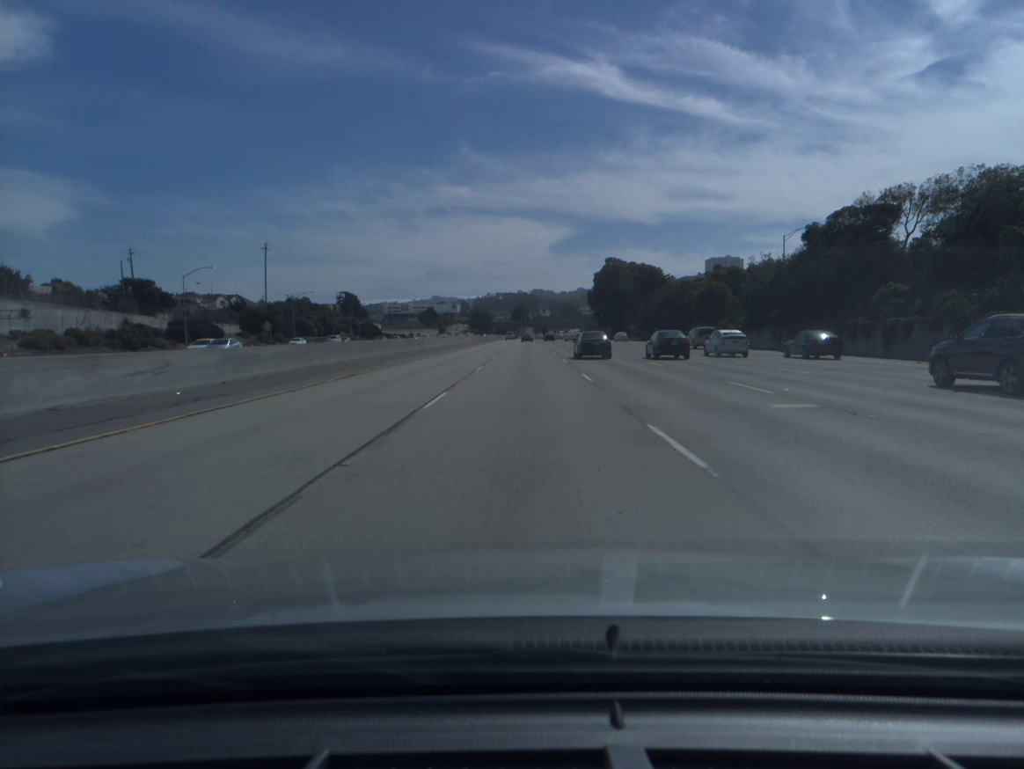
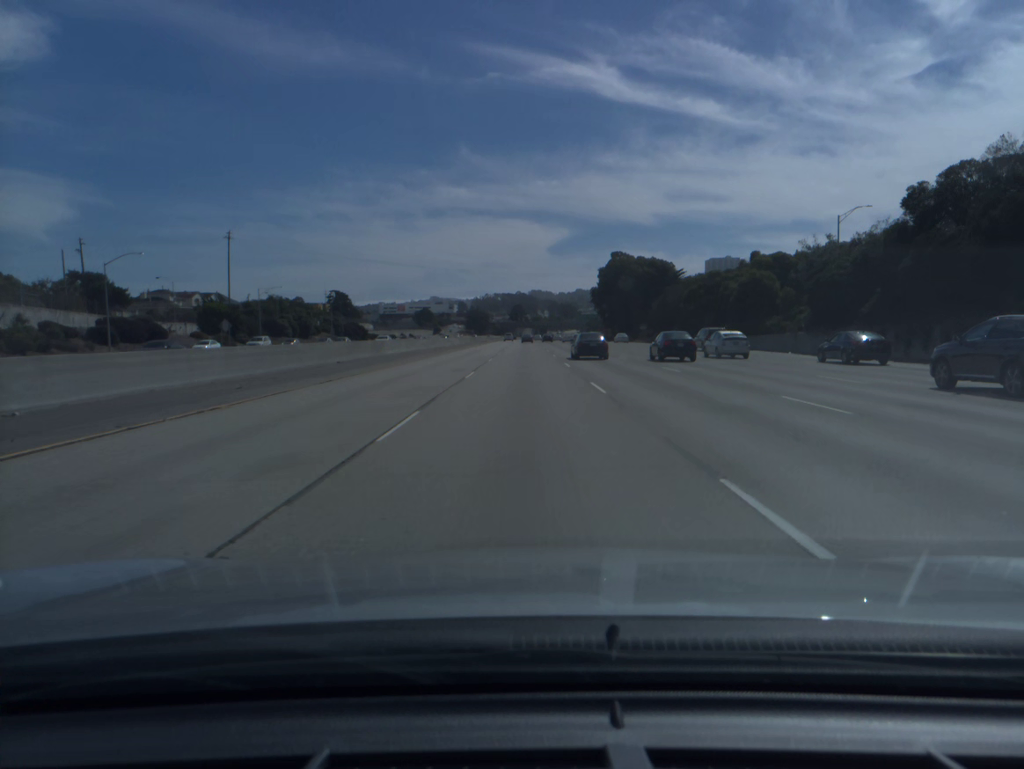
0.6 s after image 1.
(0.0, +19.0) m; 0°
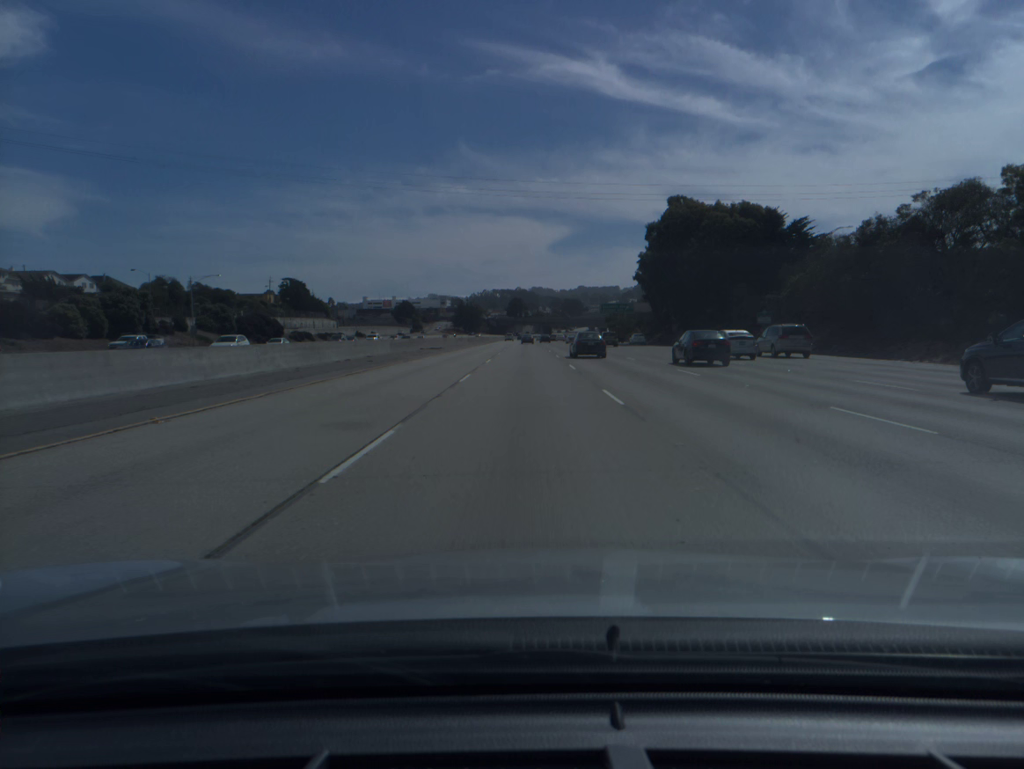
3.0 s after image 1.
(-0.1, +75.7) m; 0°
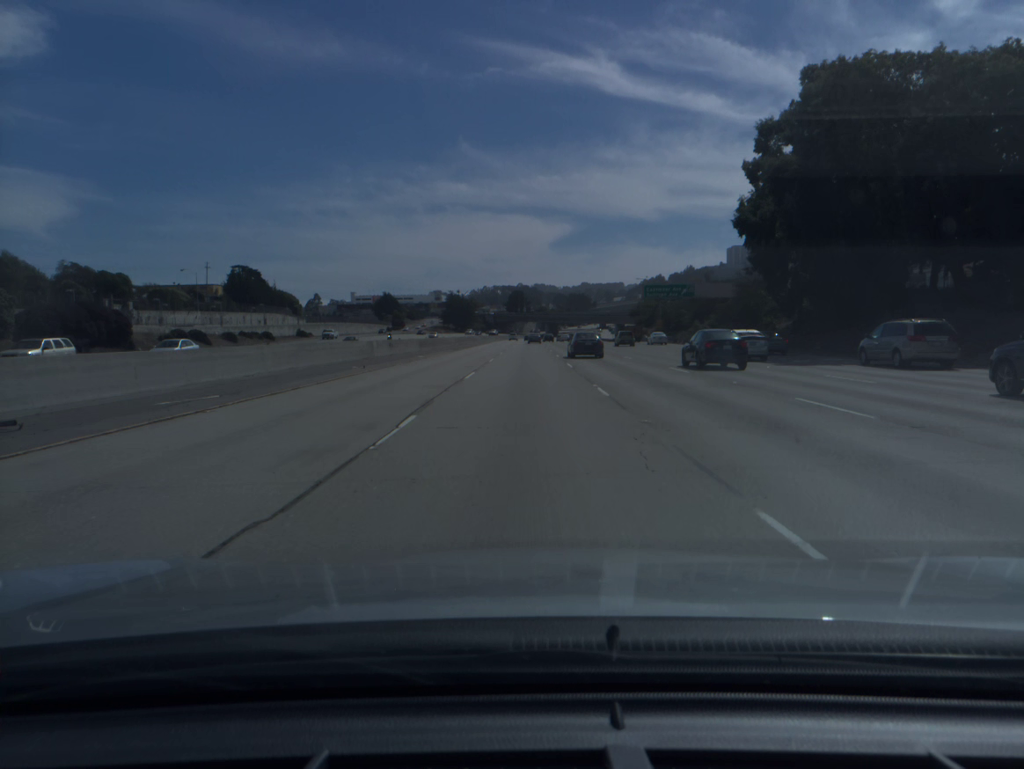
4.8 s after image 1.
(0.0, +56.7) m; 0°
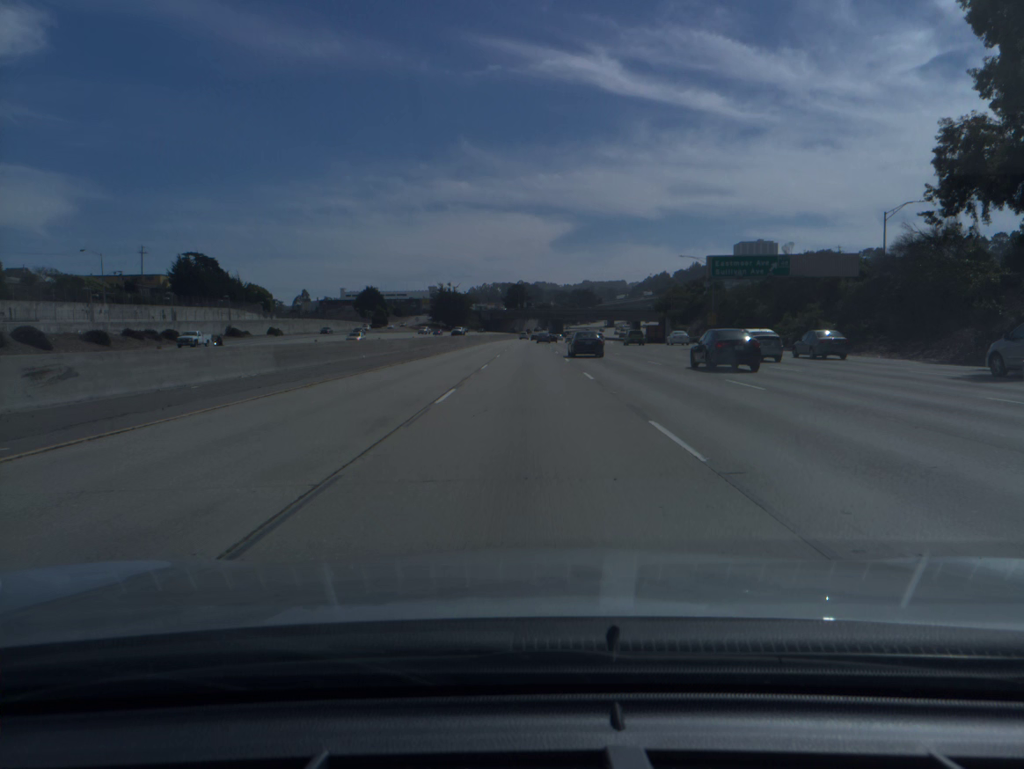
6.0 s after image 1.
(0.0, +37.8) m; 0°
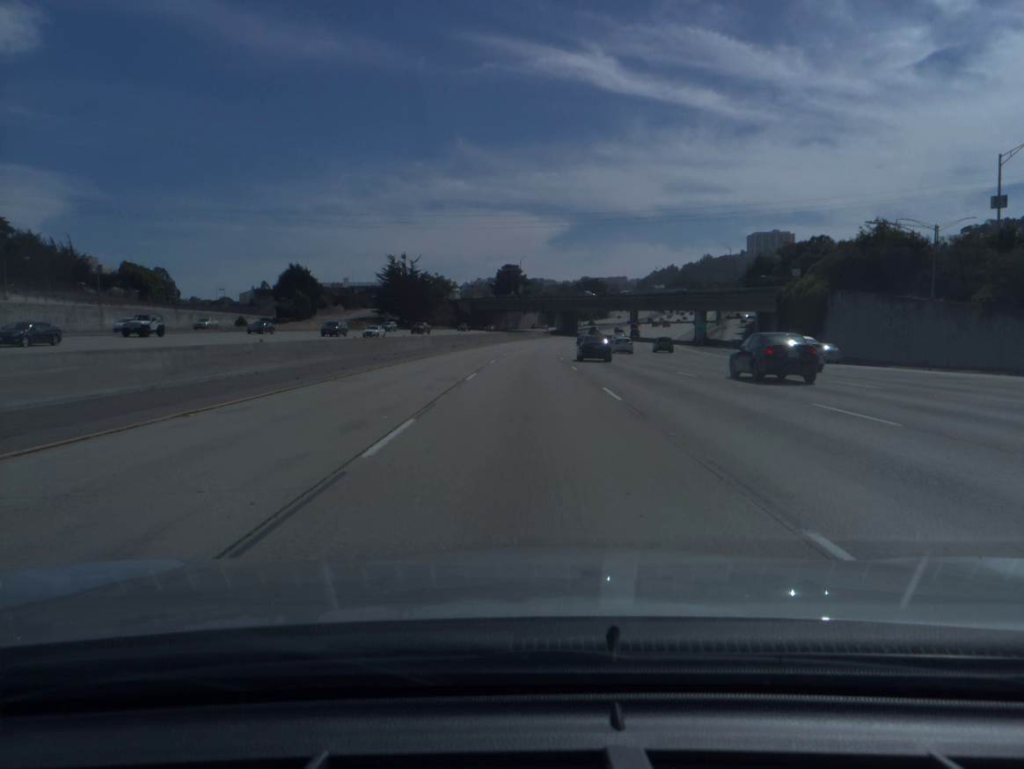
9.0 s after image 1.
(+0.1, +94.5) m; 0°
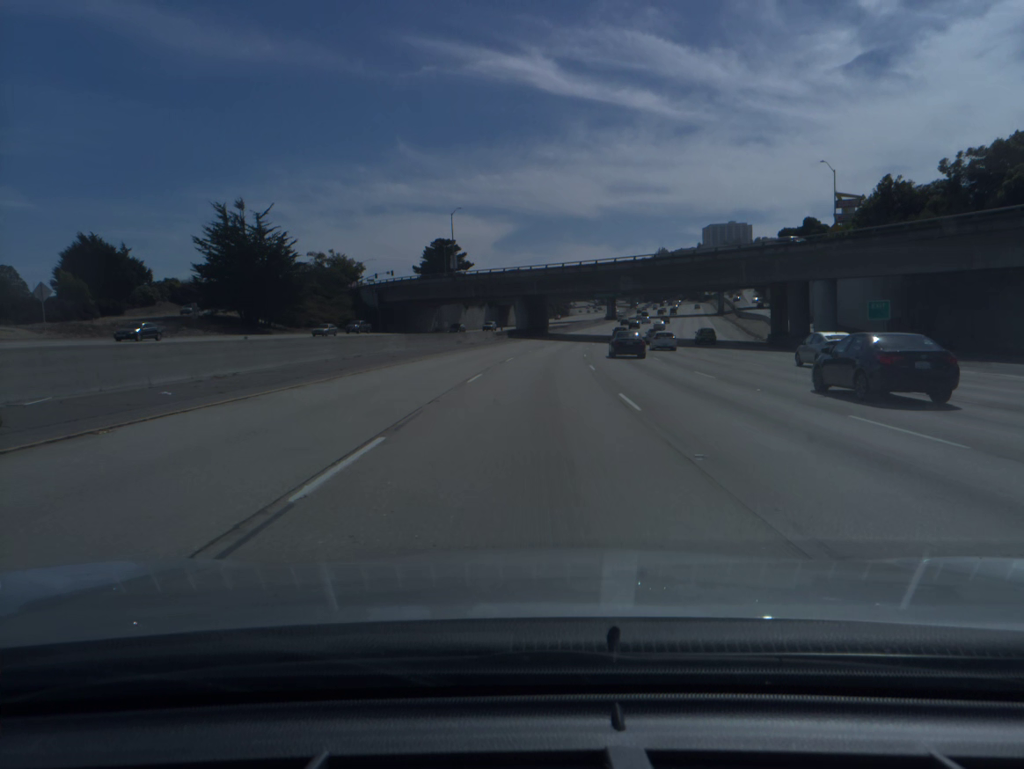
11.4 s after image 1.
(+1.1, +75.4) m; +3°
